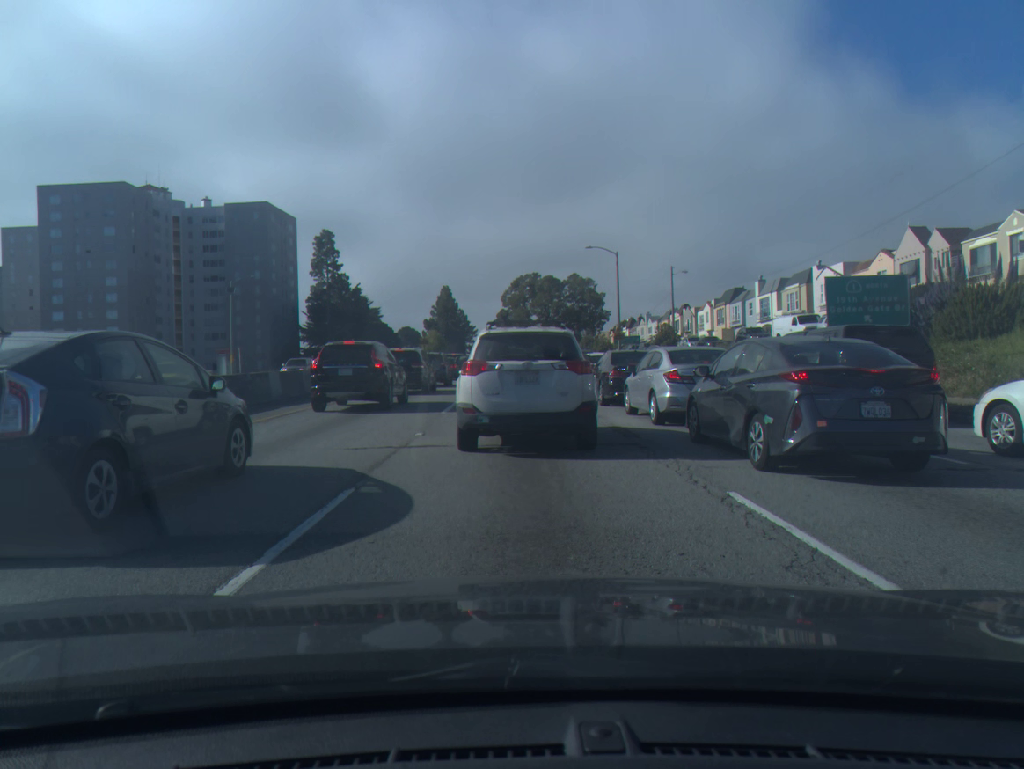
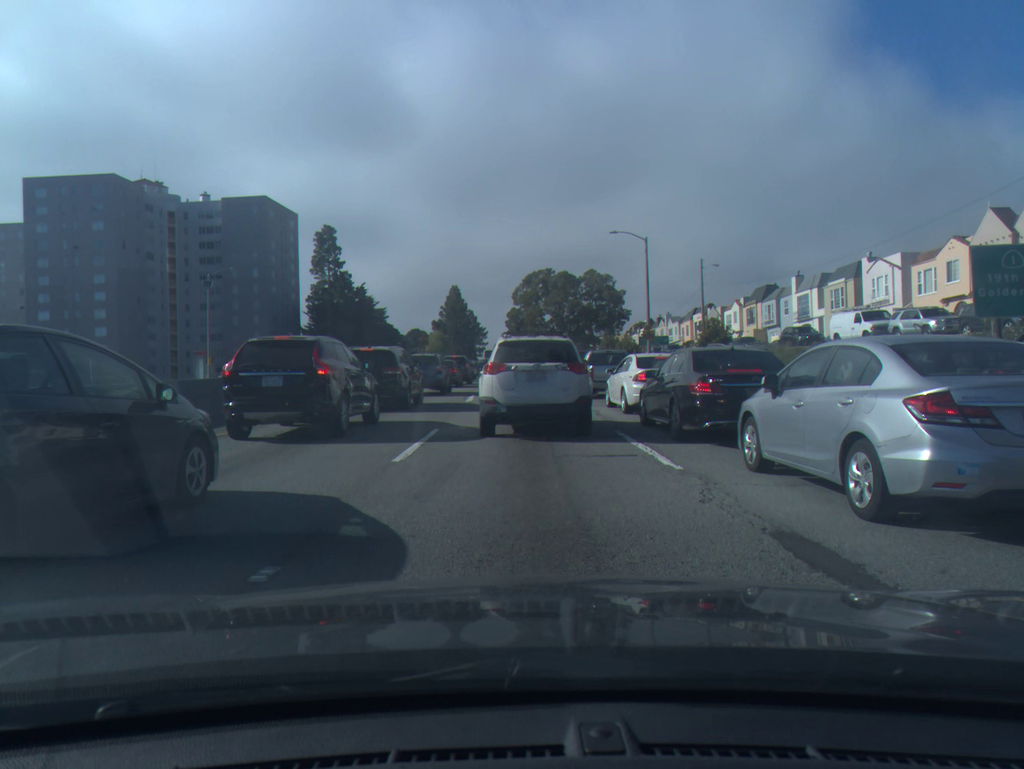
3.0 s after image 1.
(-0.1, +8.1) m; -1°
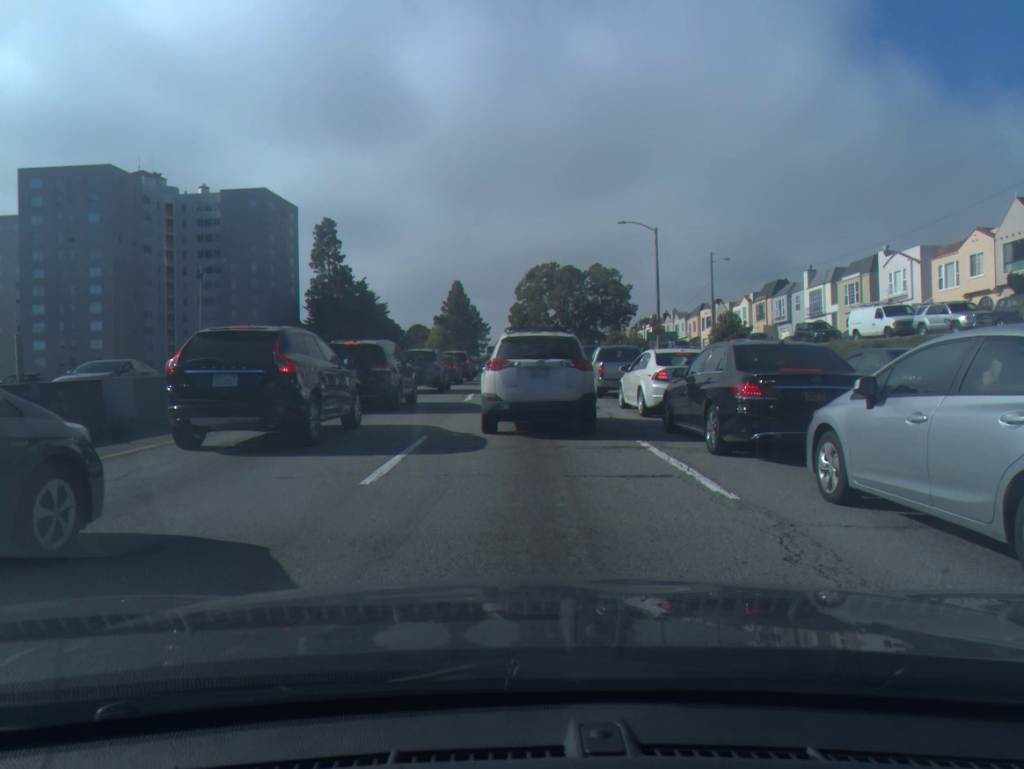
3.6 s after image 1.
(0.0, +2.1) m; -1°
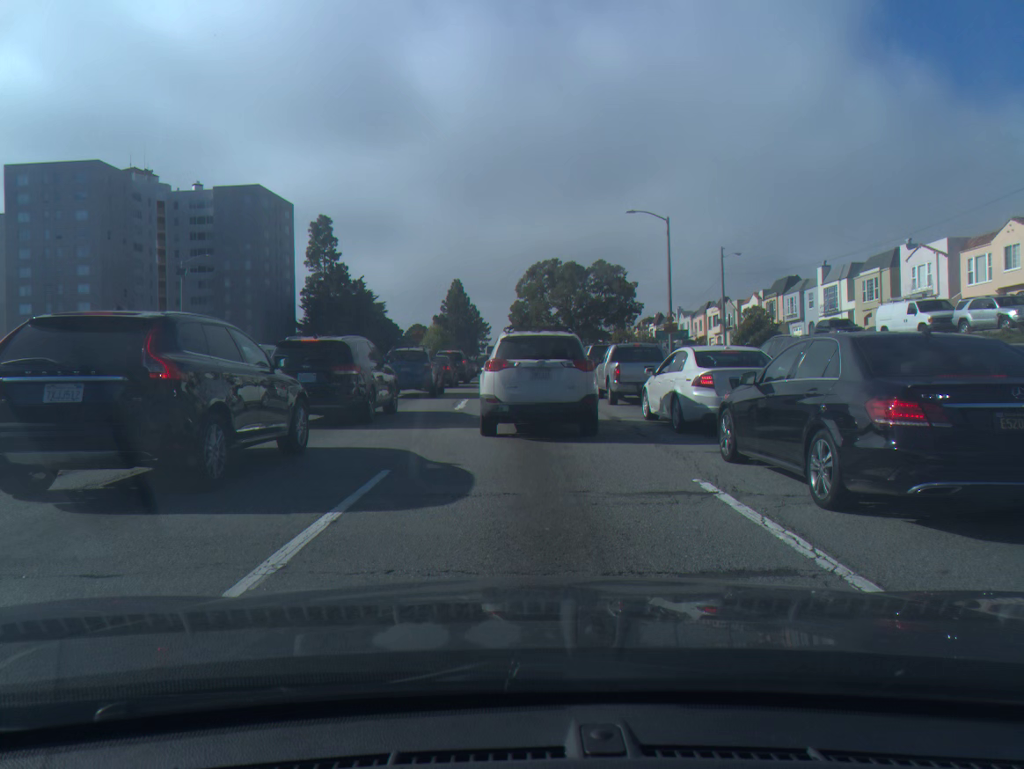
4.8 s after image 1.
(0.0, +3.6) m; 0°
